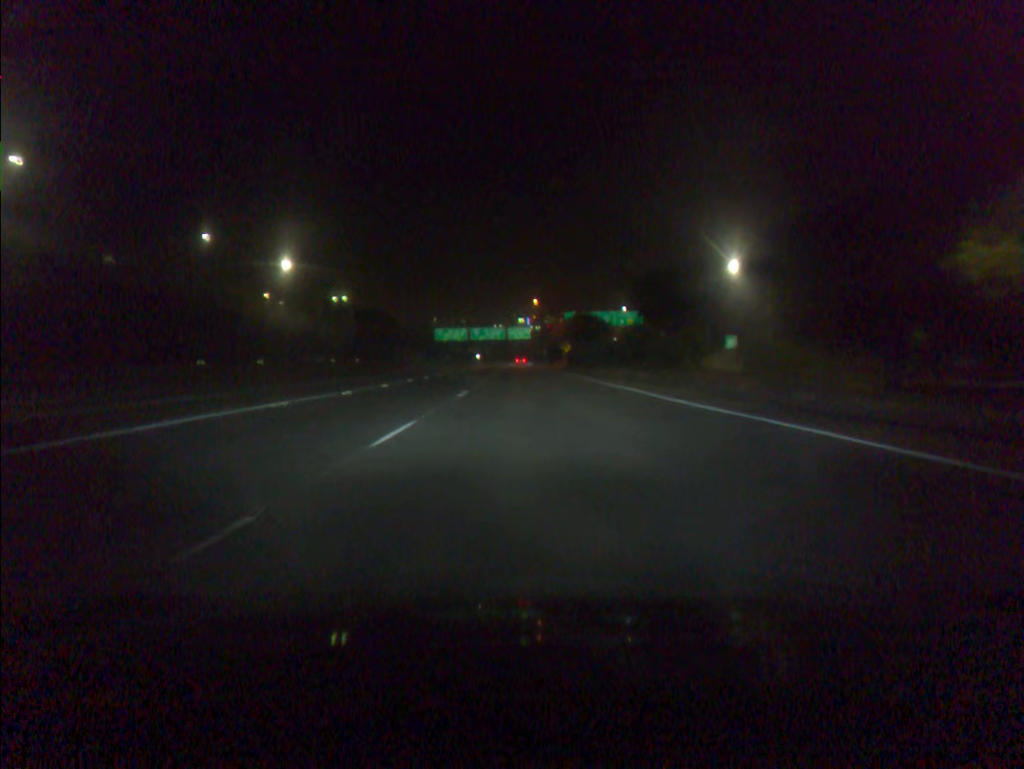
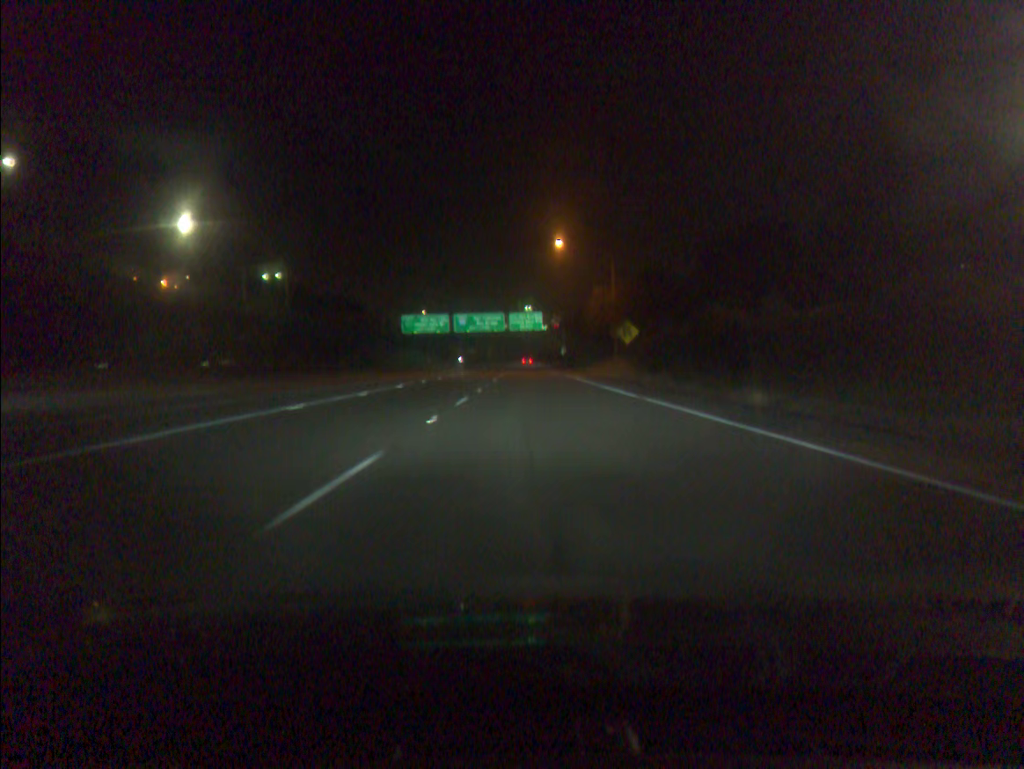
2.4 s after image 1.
(-0.1, +63.3) m; 0°
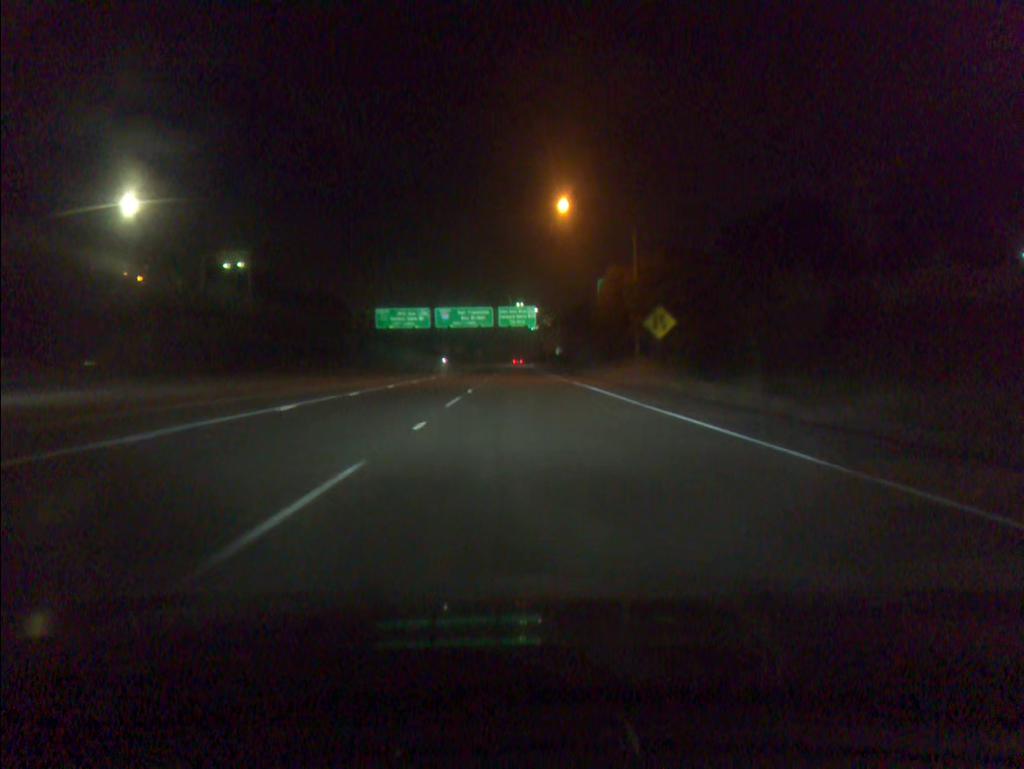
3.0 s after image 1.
(+0.1, +15.9) m; +1°
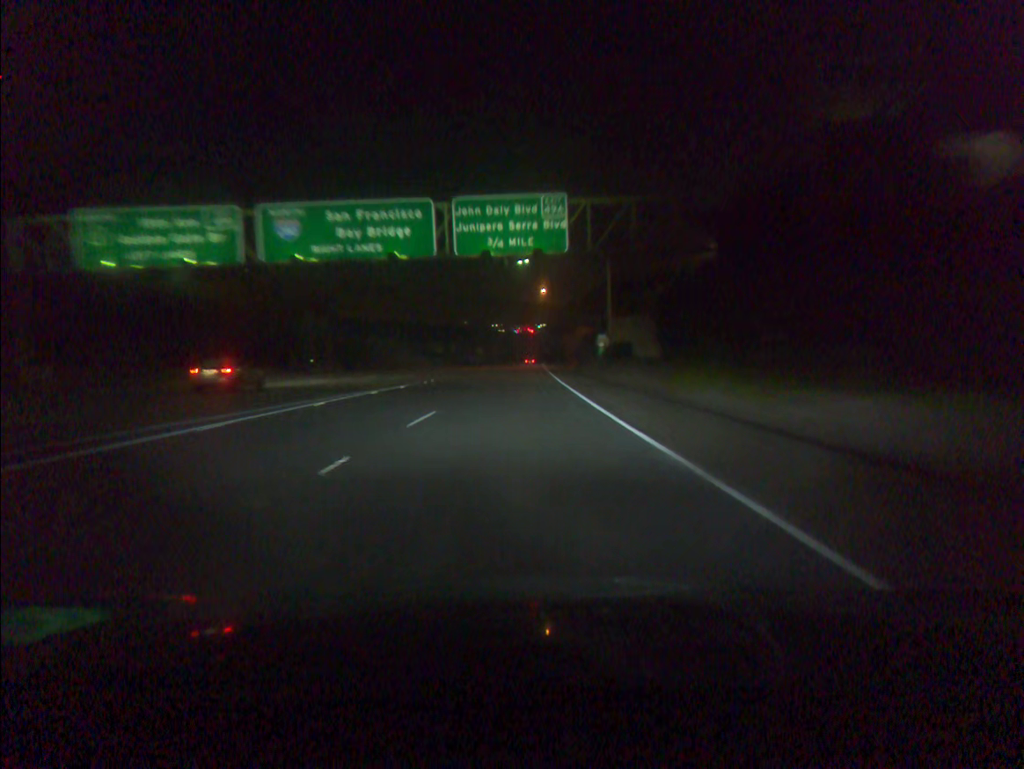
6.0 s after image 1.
(+0.4, +79.2) m; 0°
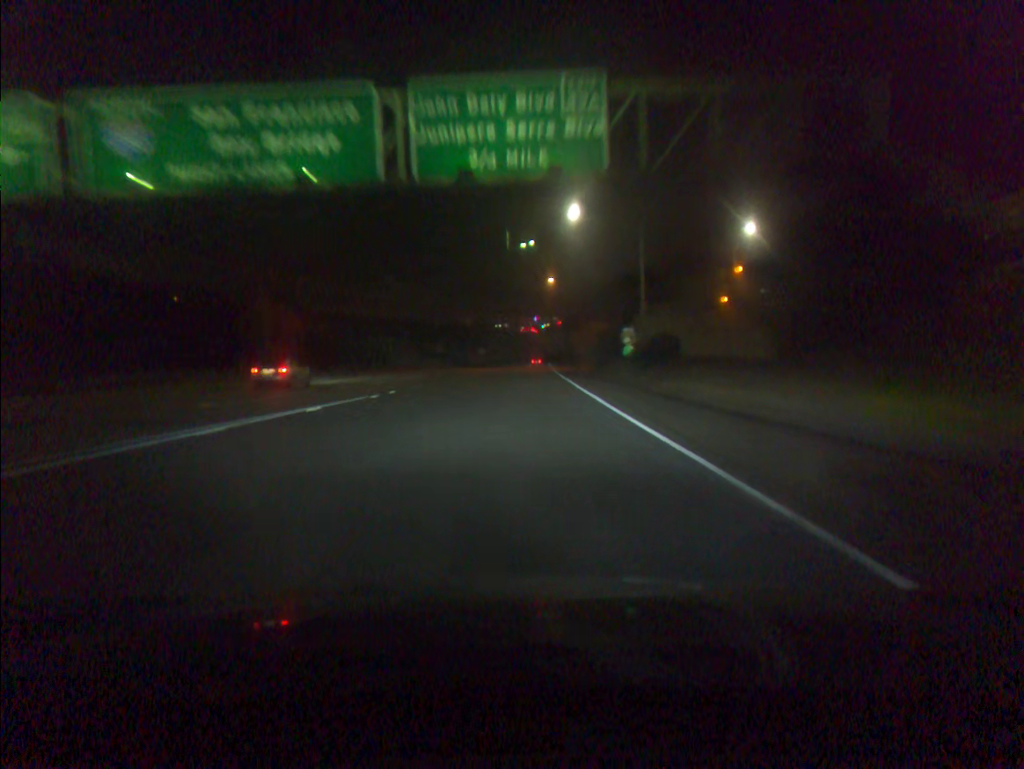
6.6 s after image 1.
(0.0, +15.8) m; 0°
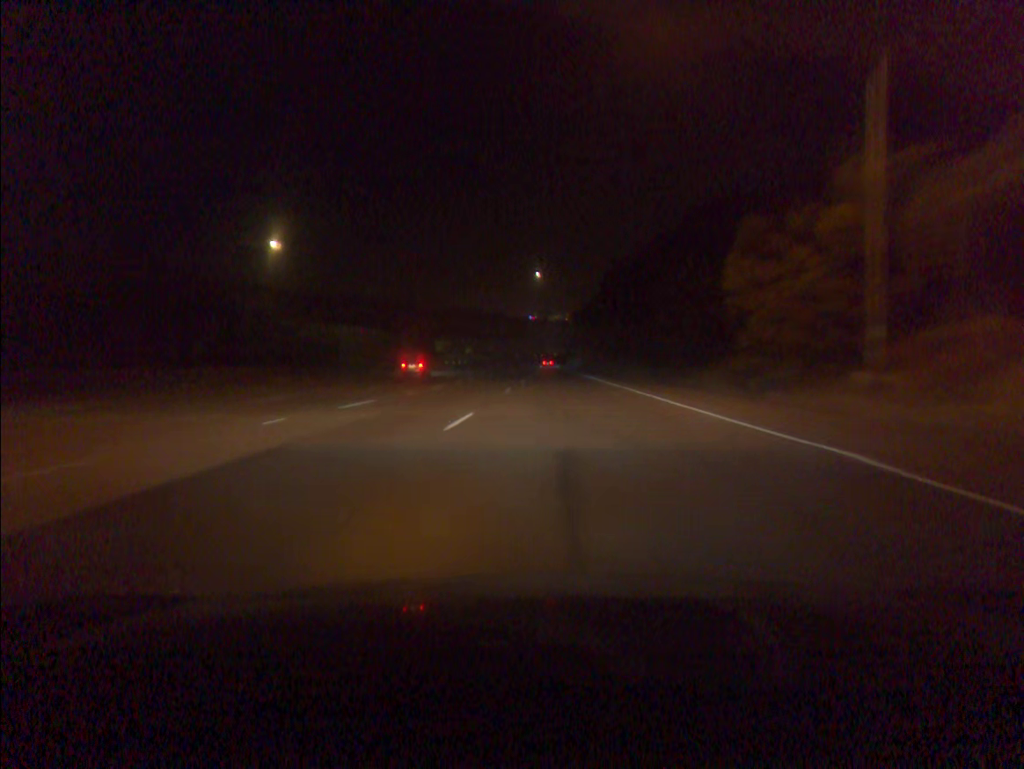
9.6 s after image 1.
(-0.4, +79.2) m; 0°
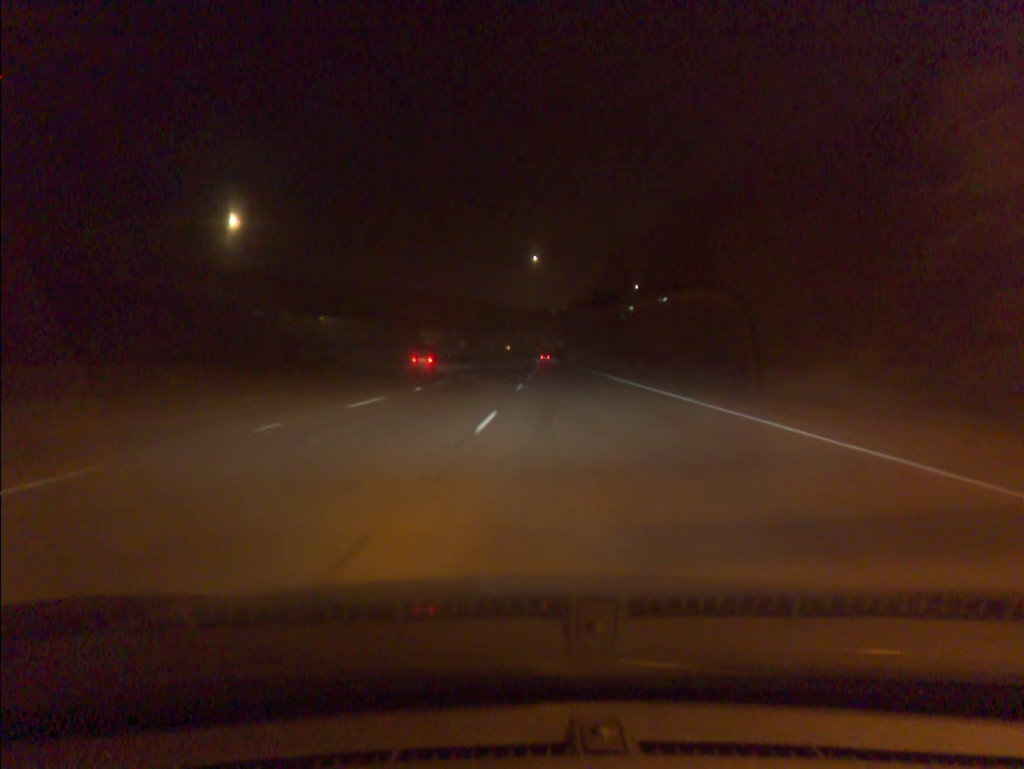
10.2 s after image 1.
(+0.1, +15.9) m; 0°
